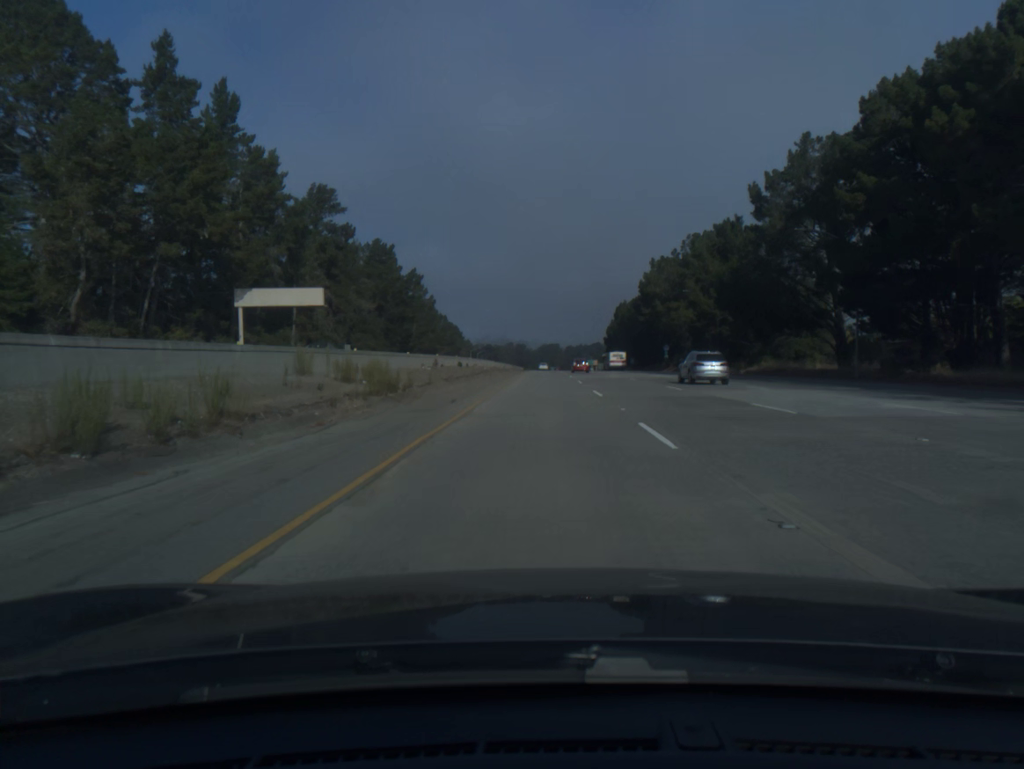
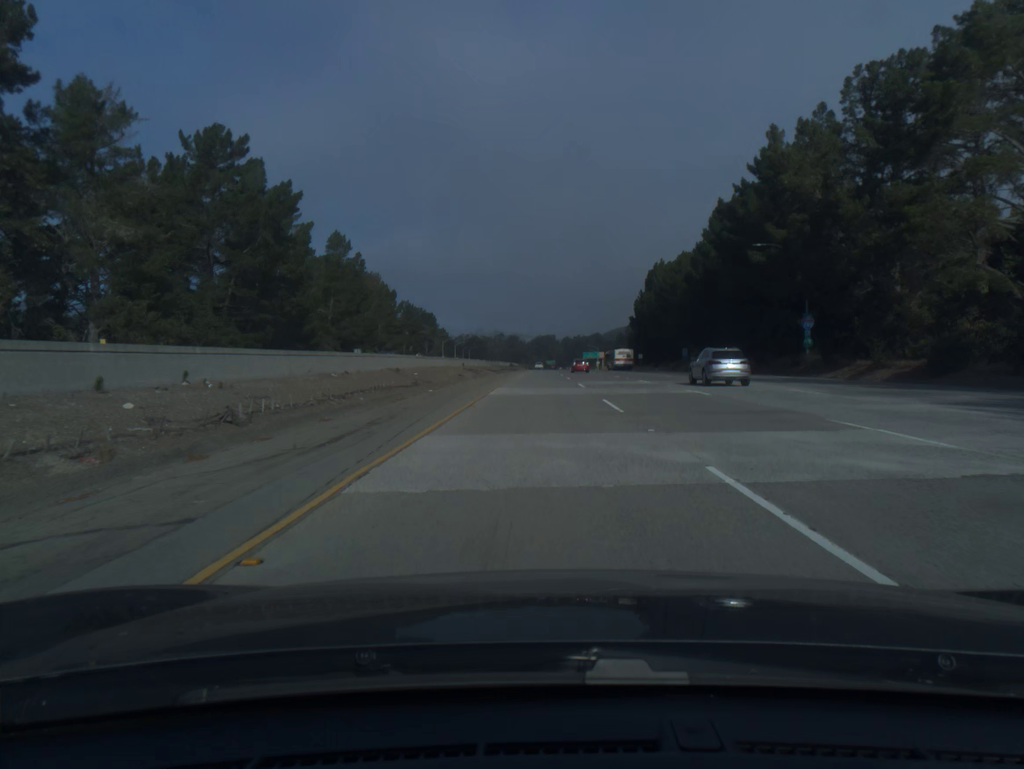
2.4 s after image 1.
(+0.3, +80.2) m; 0°
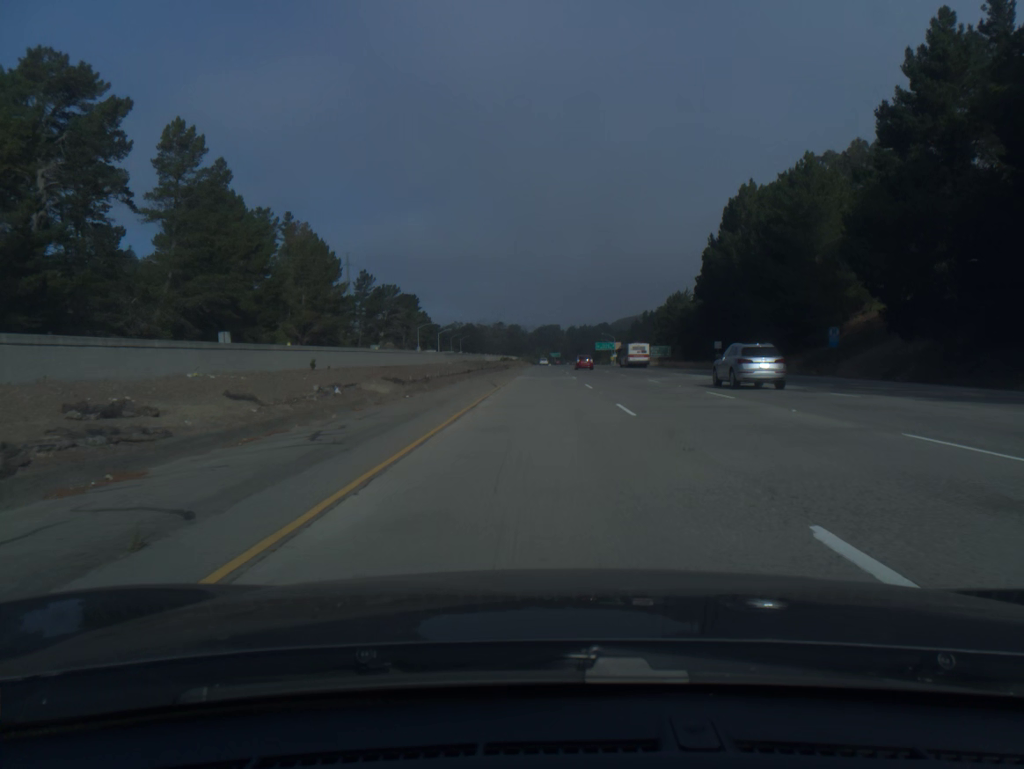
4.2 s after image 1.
(-0.3, +60.8) m; 0°
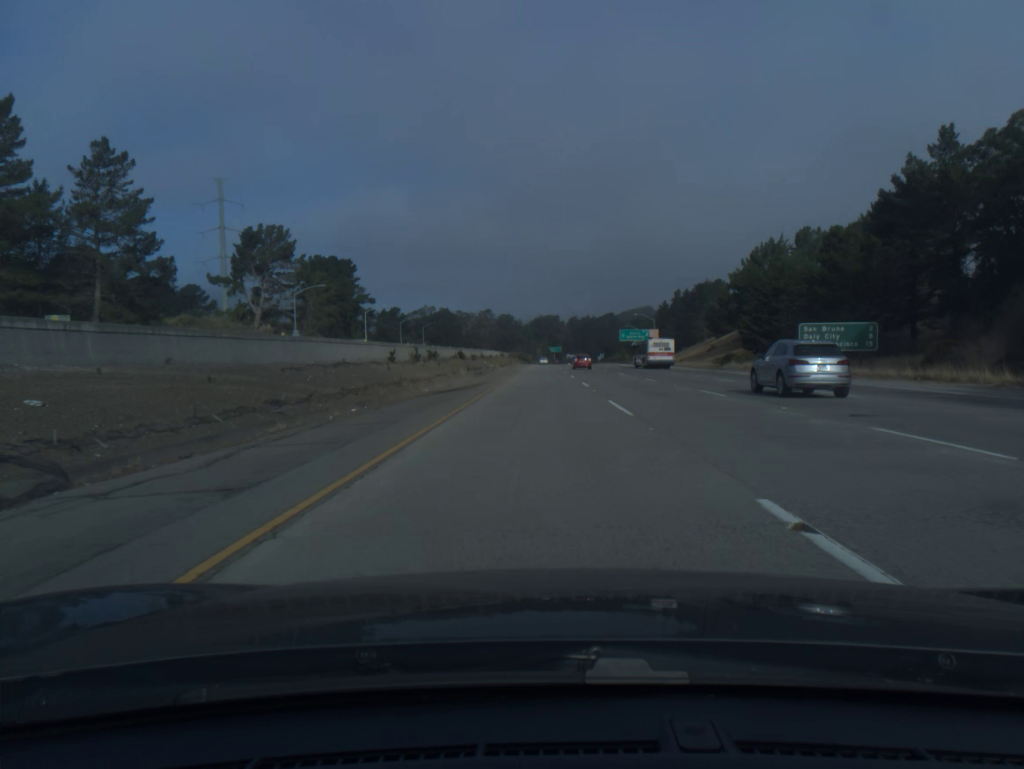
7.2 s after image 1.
(+0.3, +101.5) m; 0°
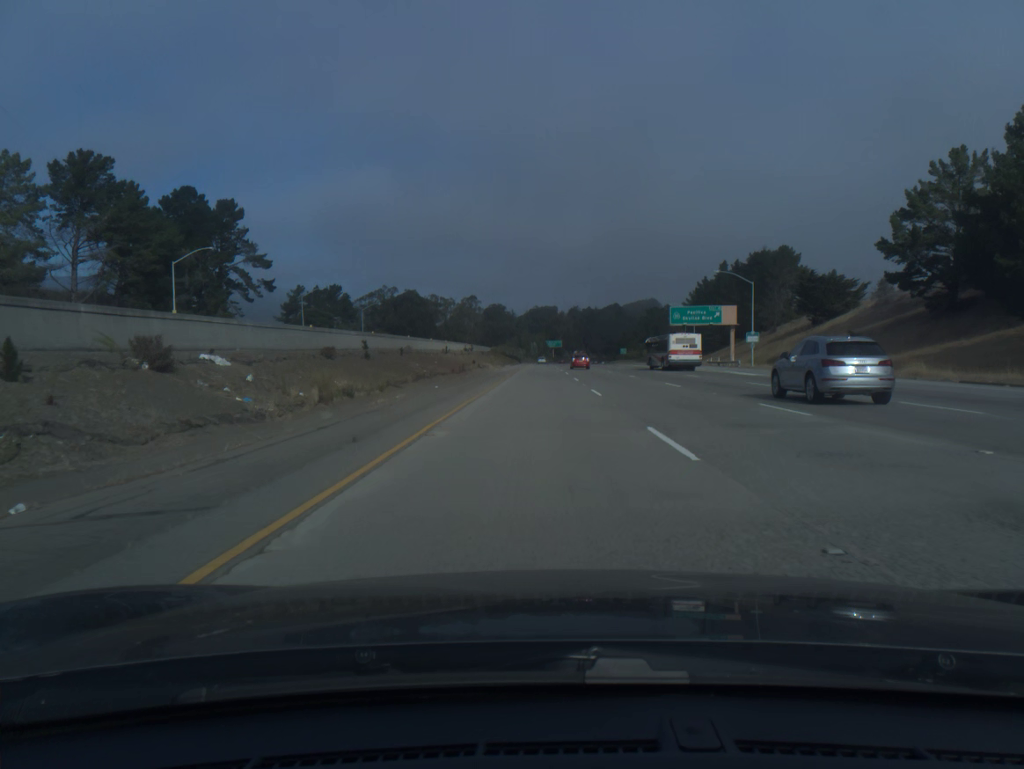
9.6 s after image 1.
(+0.1, +80.8) m; 0°
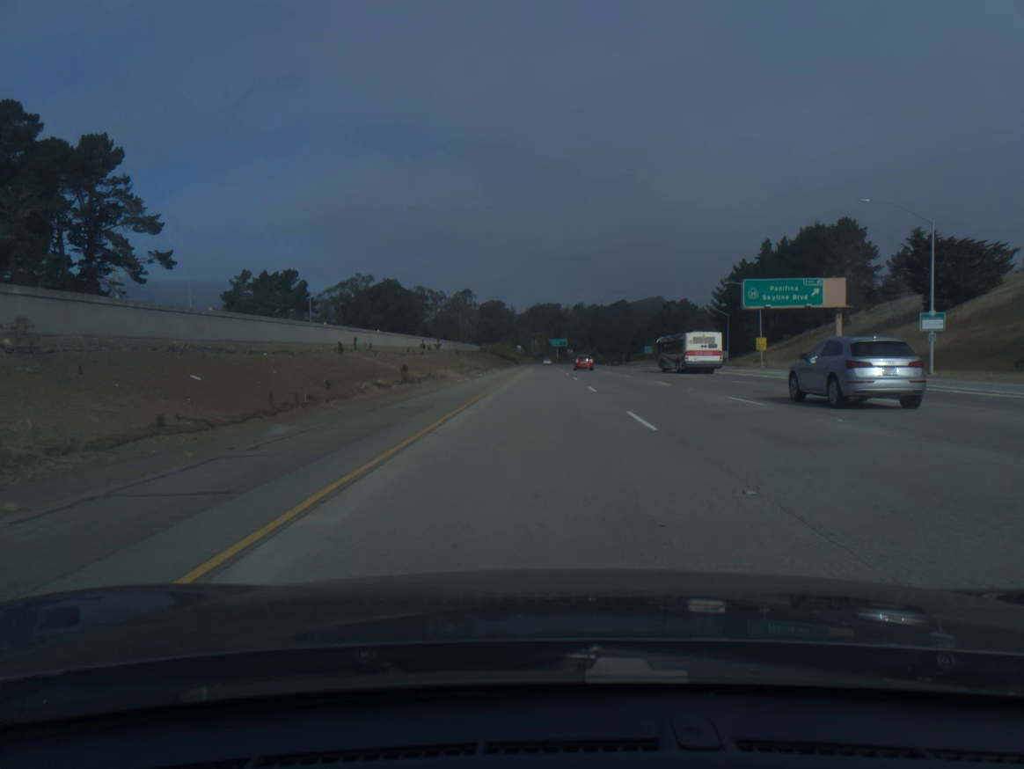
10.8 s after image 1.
(0.0, +40.3) m; 0°
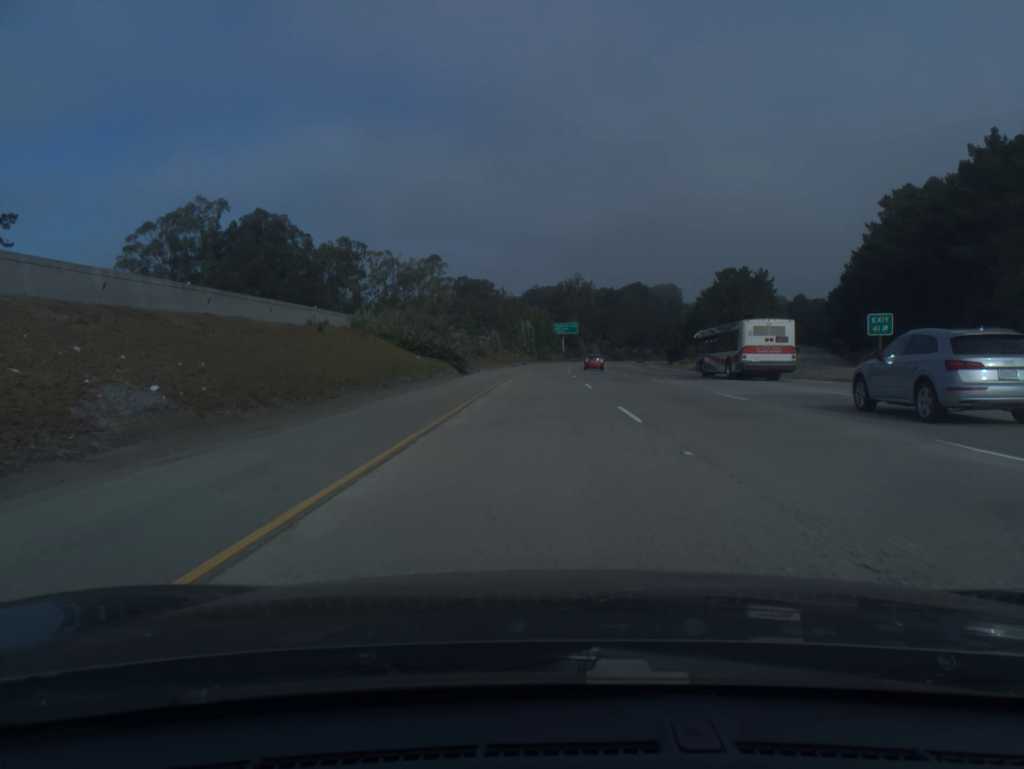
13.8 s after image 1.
(0.0, +100.7) m; 0°
